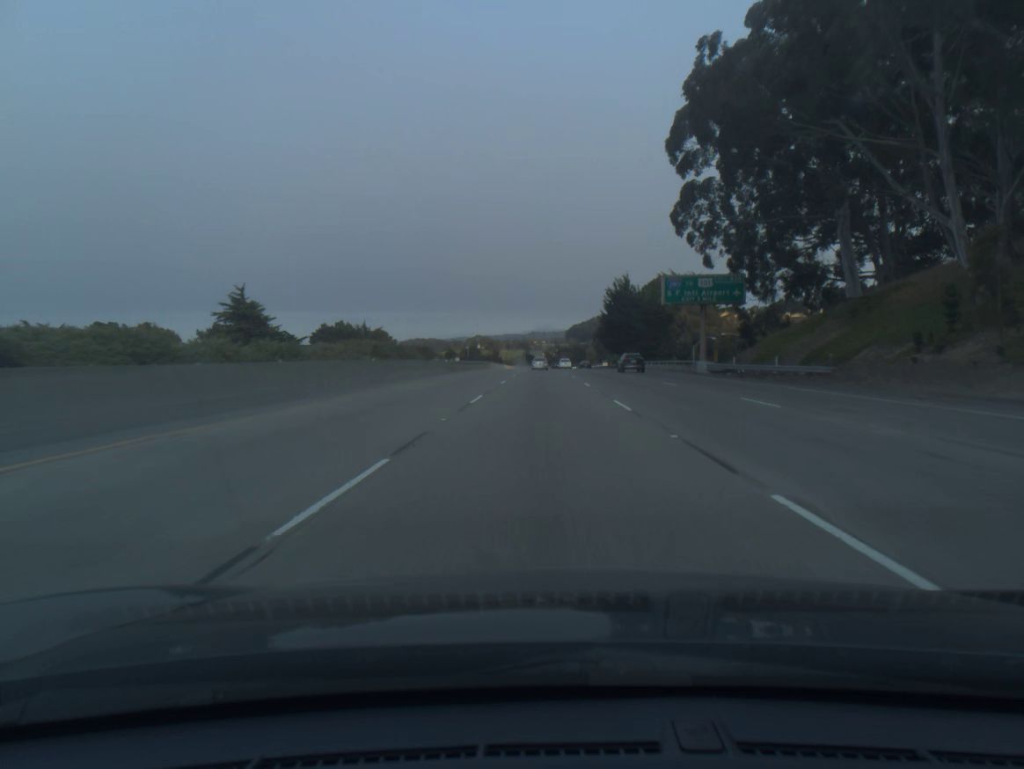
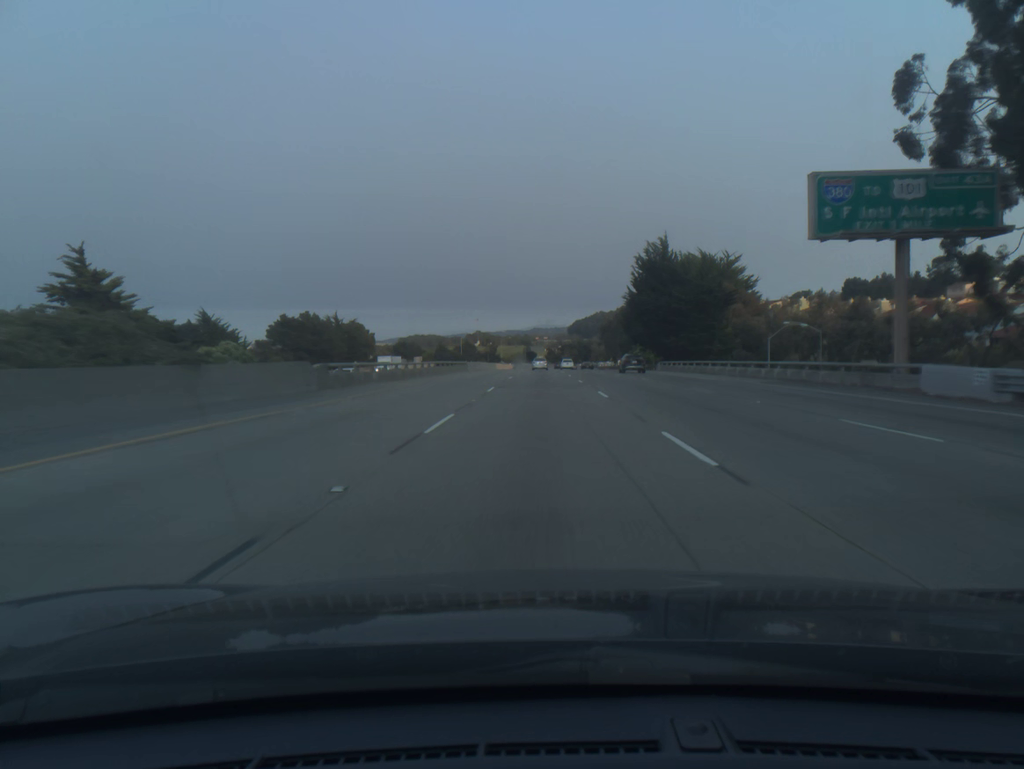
(0.0, +37.0) m; 0°
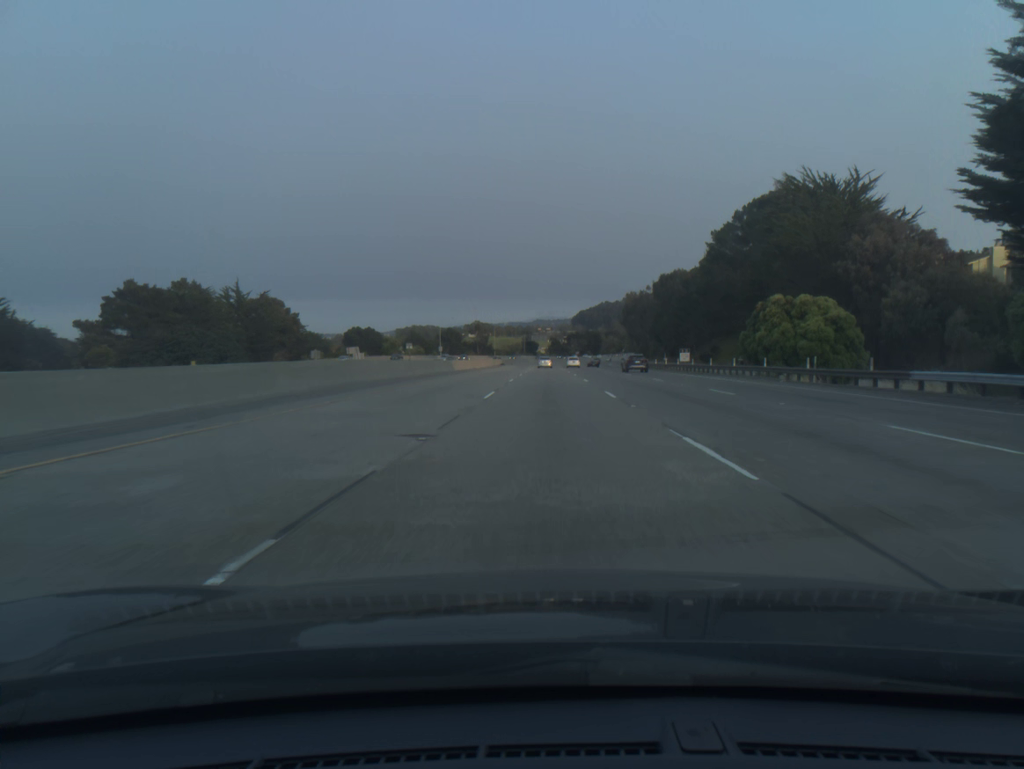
(-0.2, +73.8) m; 0°
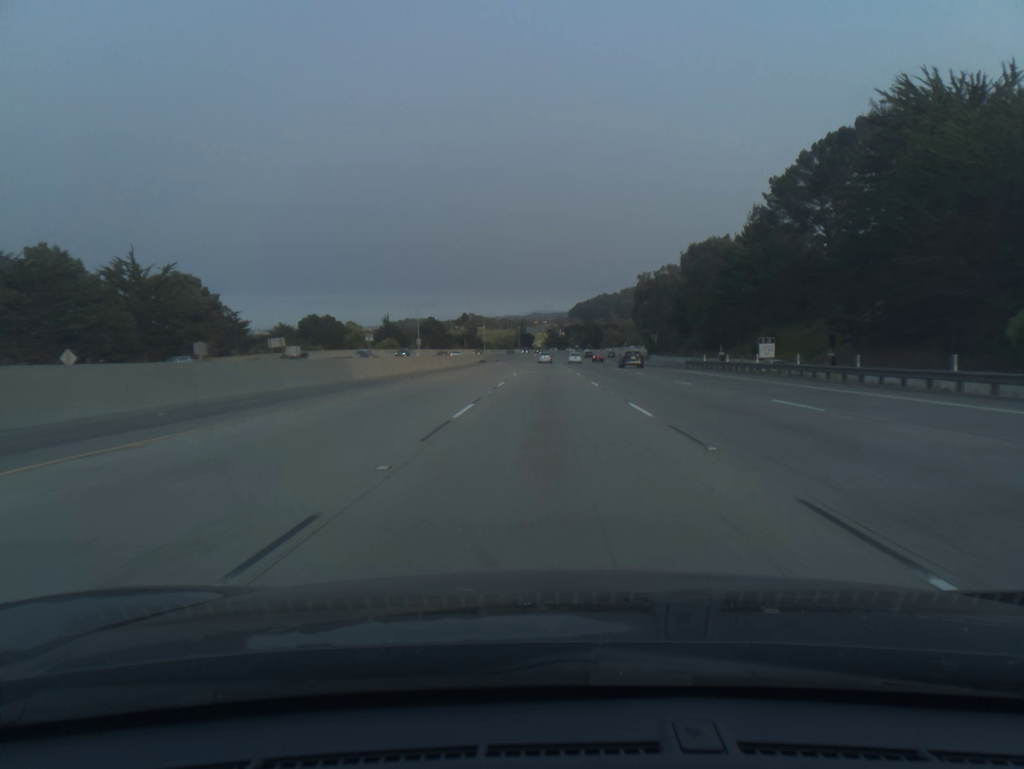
(+0.1, +36.9) m; 0°
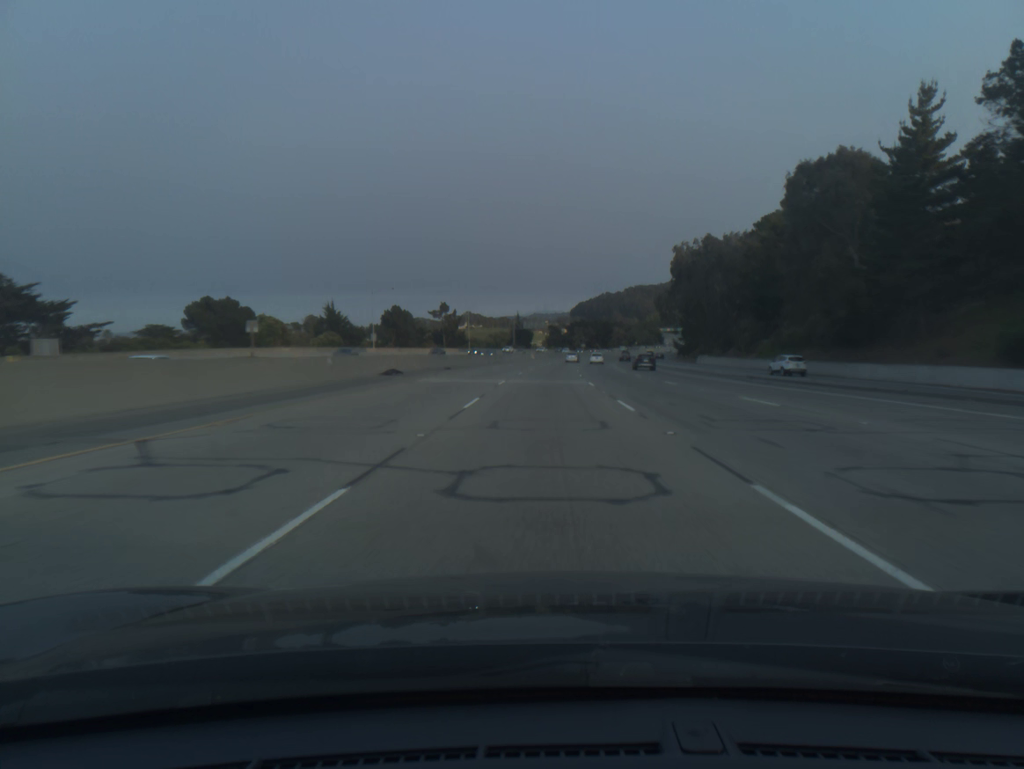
(+0.1, +55.5) m; 0°
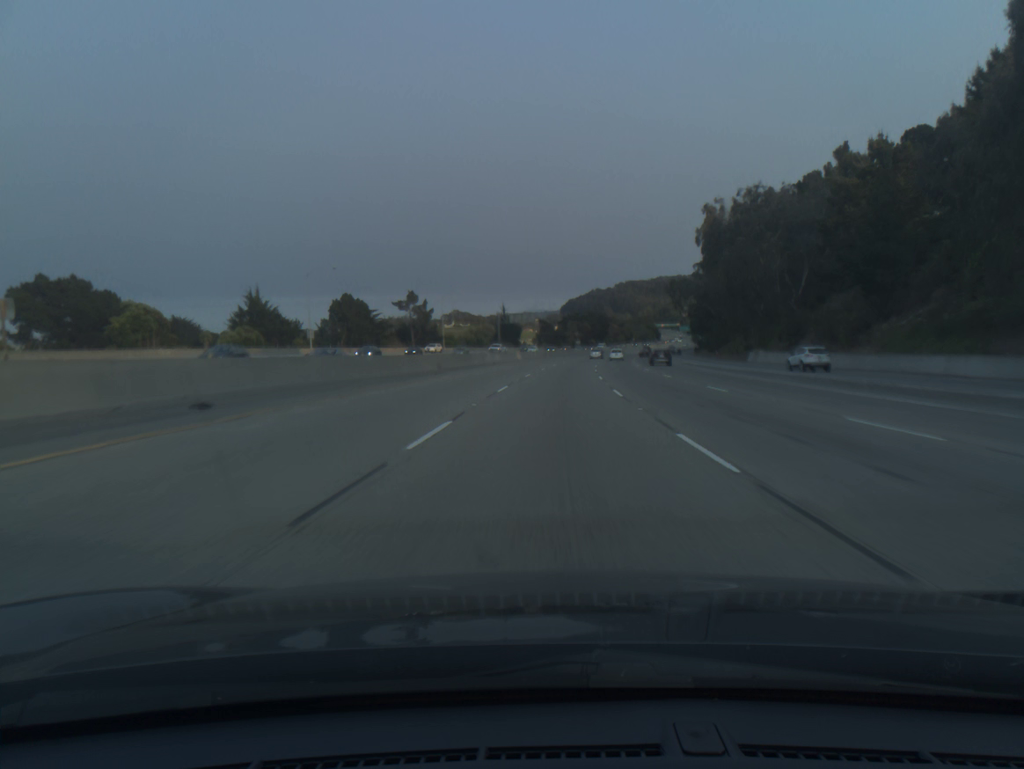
(+0.1, +37.1) m; +1°
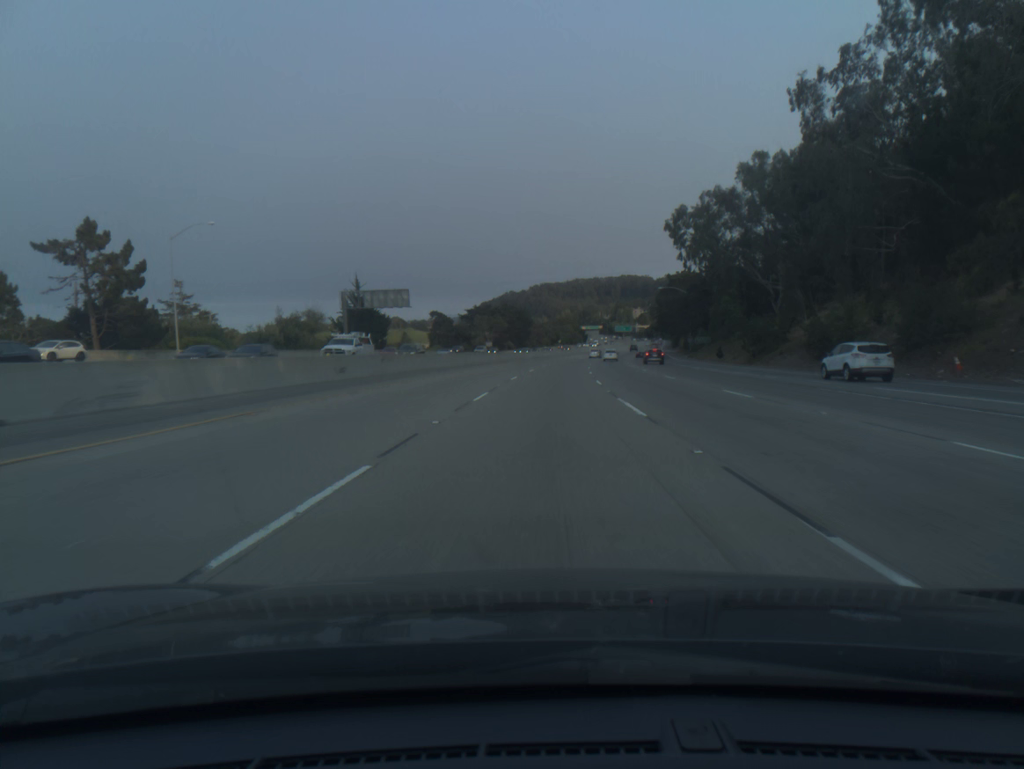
(+4.8, +92.5) m; +6°
